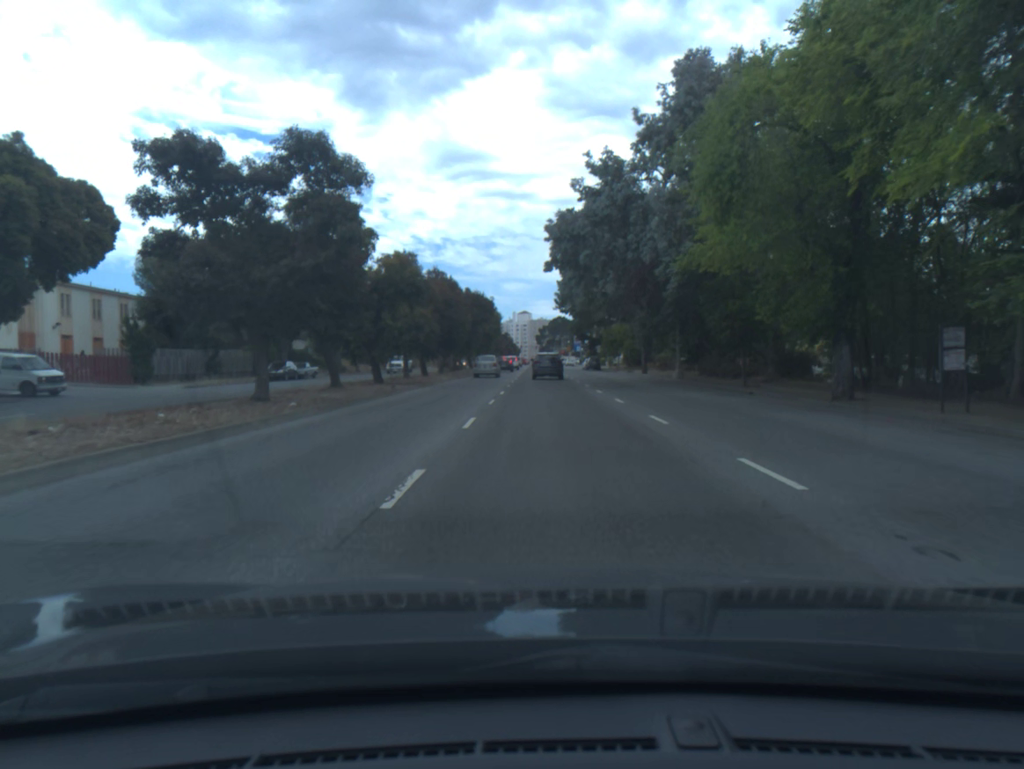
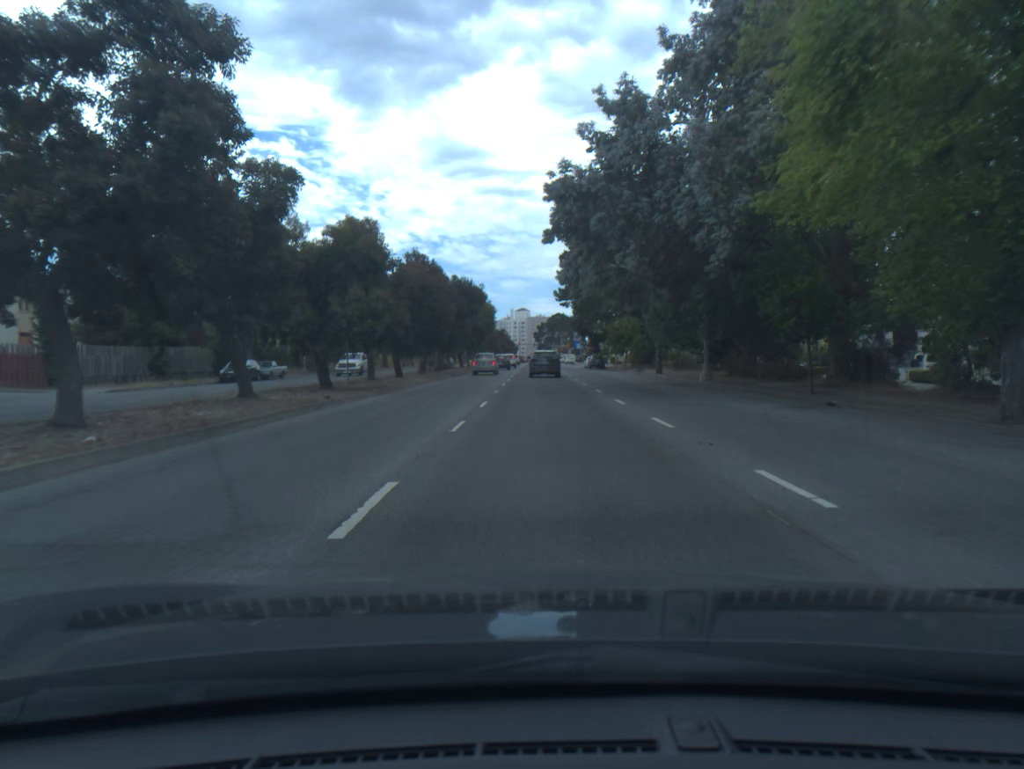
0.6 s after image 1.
(0.0, +8.3) m; 0°
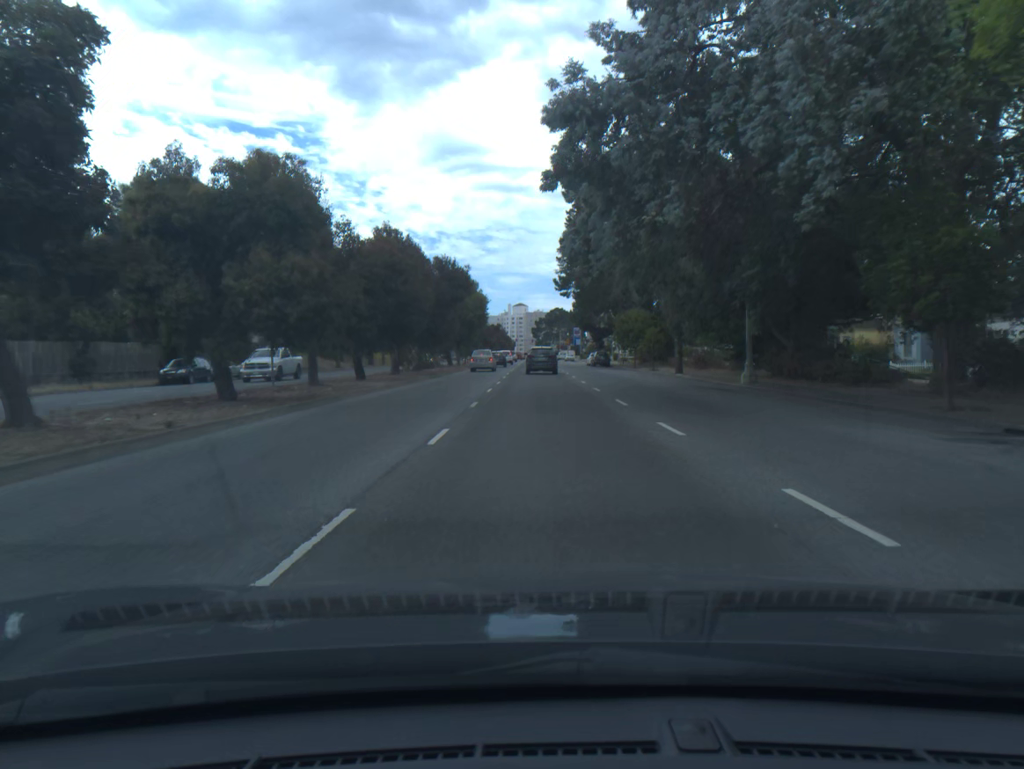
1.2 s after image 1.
(0.0, +8.5) m; 0°
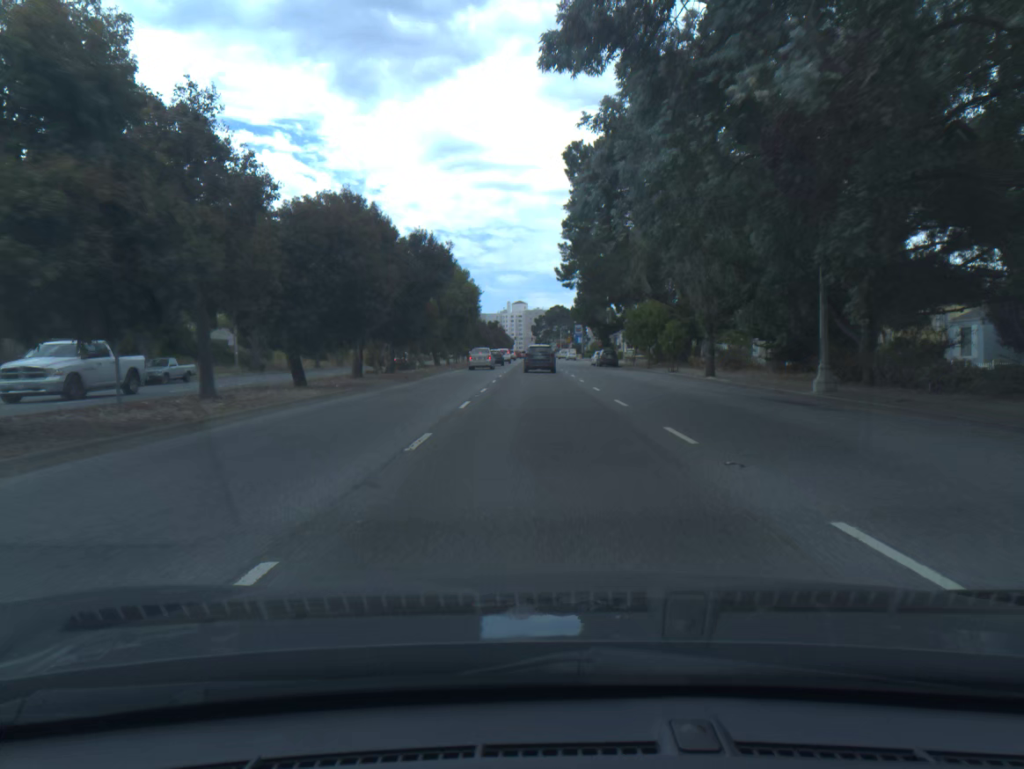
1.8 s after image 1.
(0.0, +8.4) m; 0°
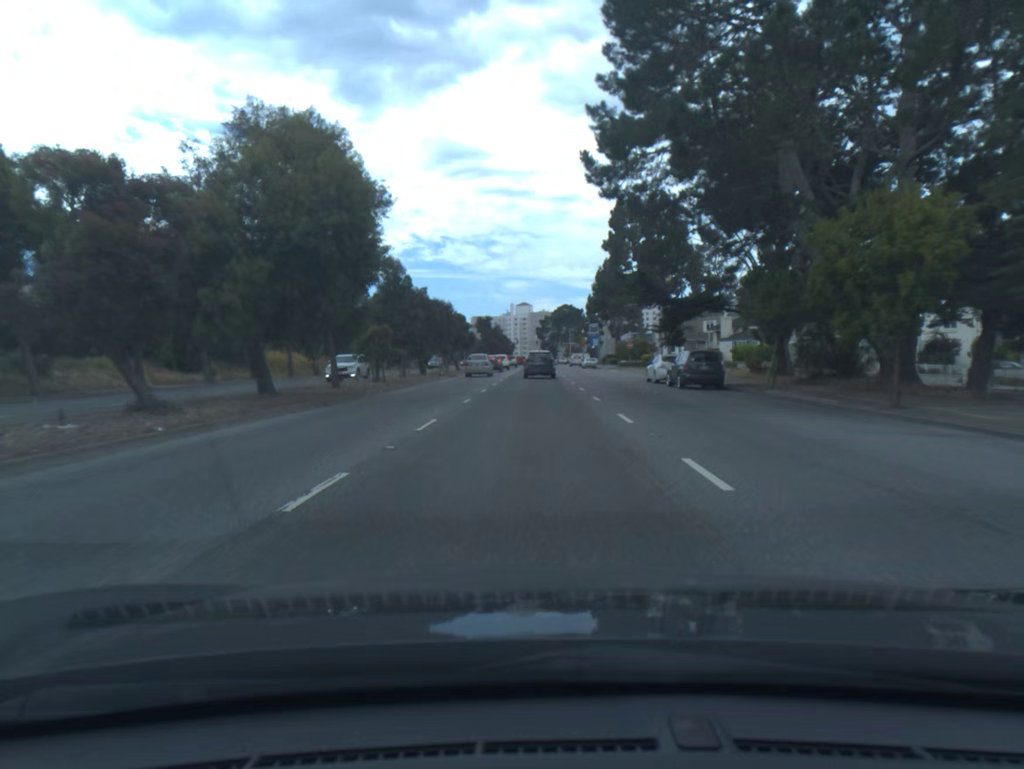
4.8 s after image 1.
(0.0, +40.0) m; 0°
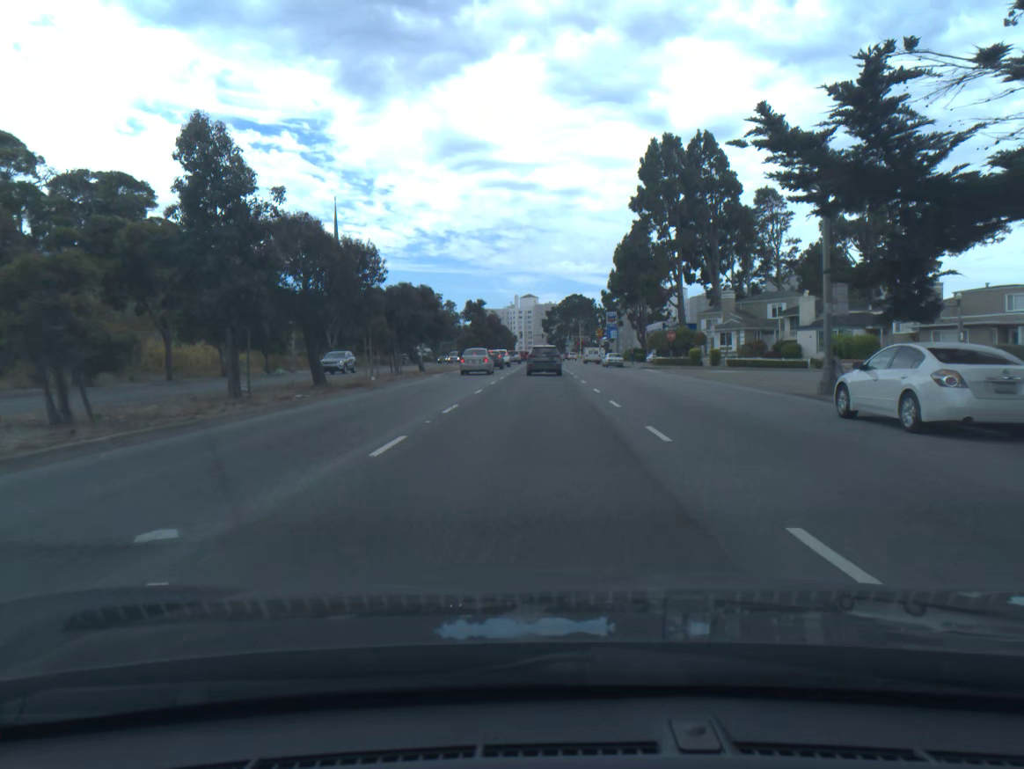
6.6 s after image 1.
(-0.1, +25.8) m; 0°
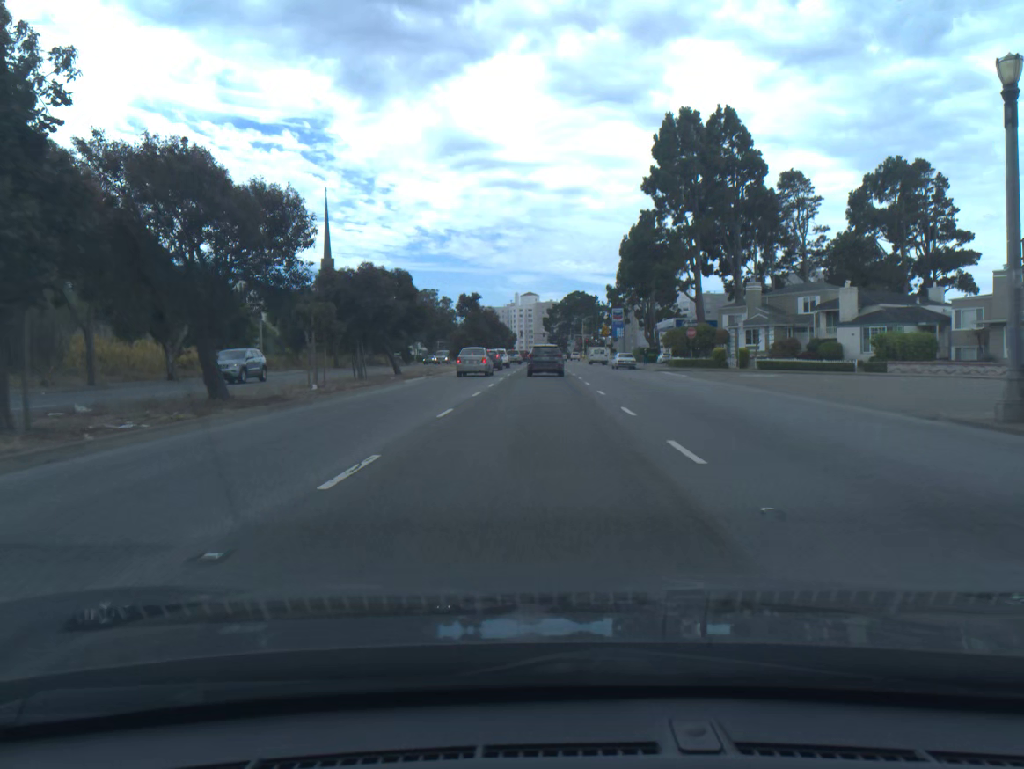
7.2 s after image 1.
(0.0, +8.8) m; 0°
